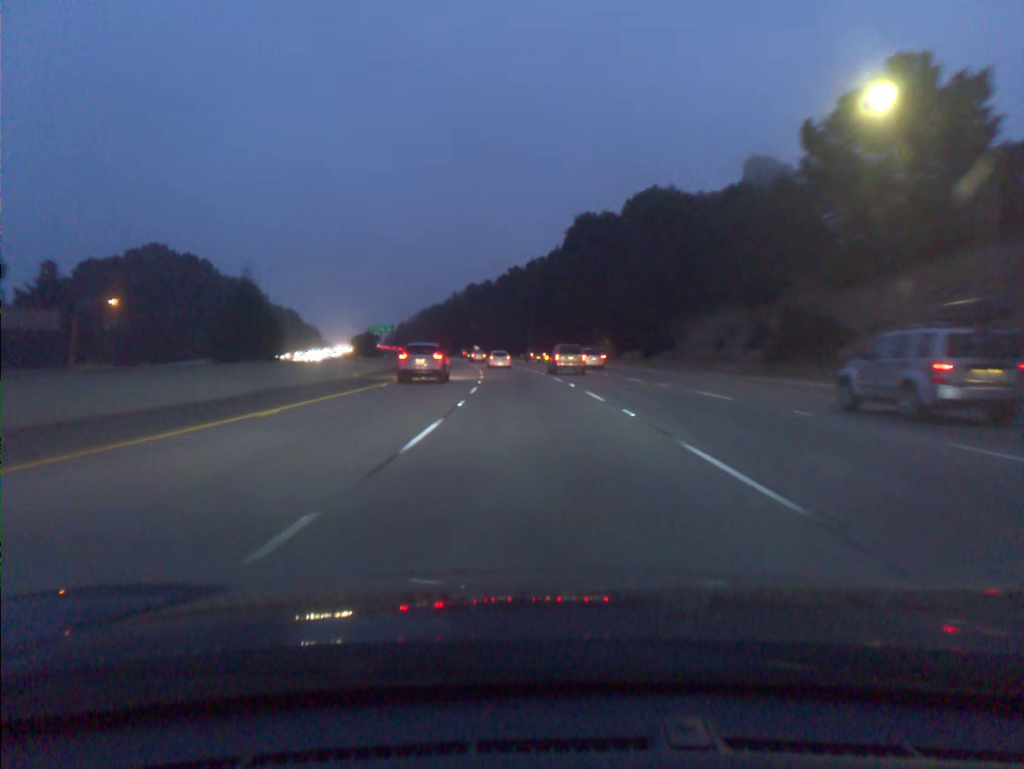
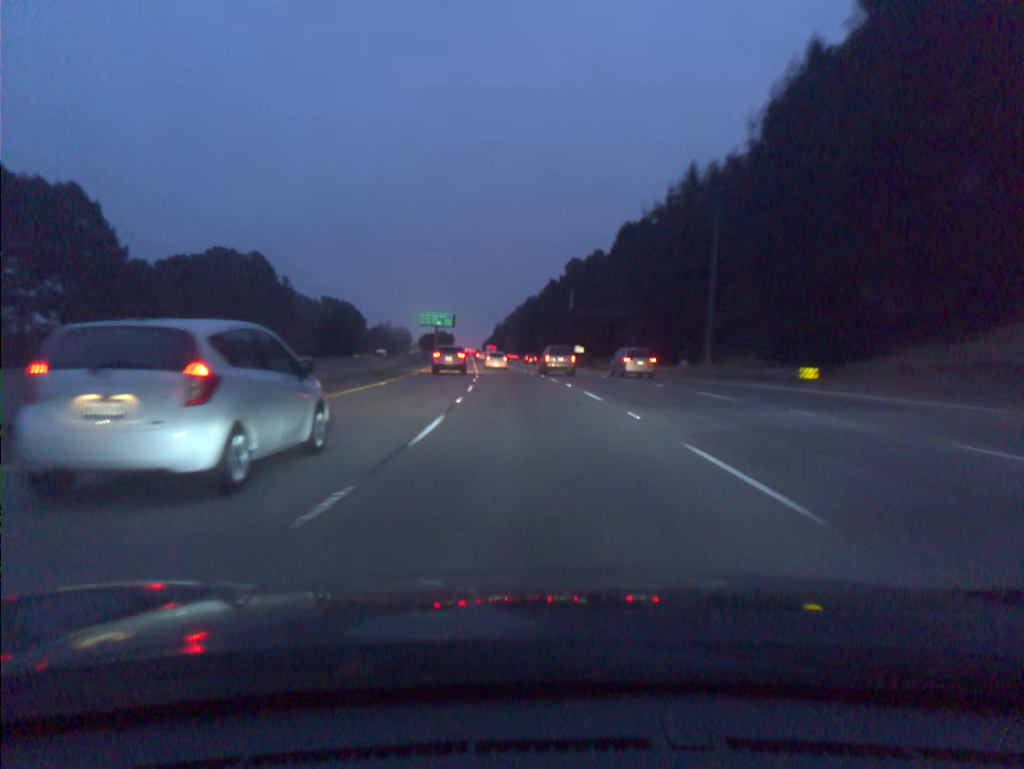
(-5.8, +87.0) m; -8°
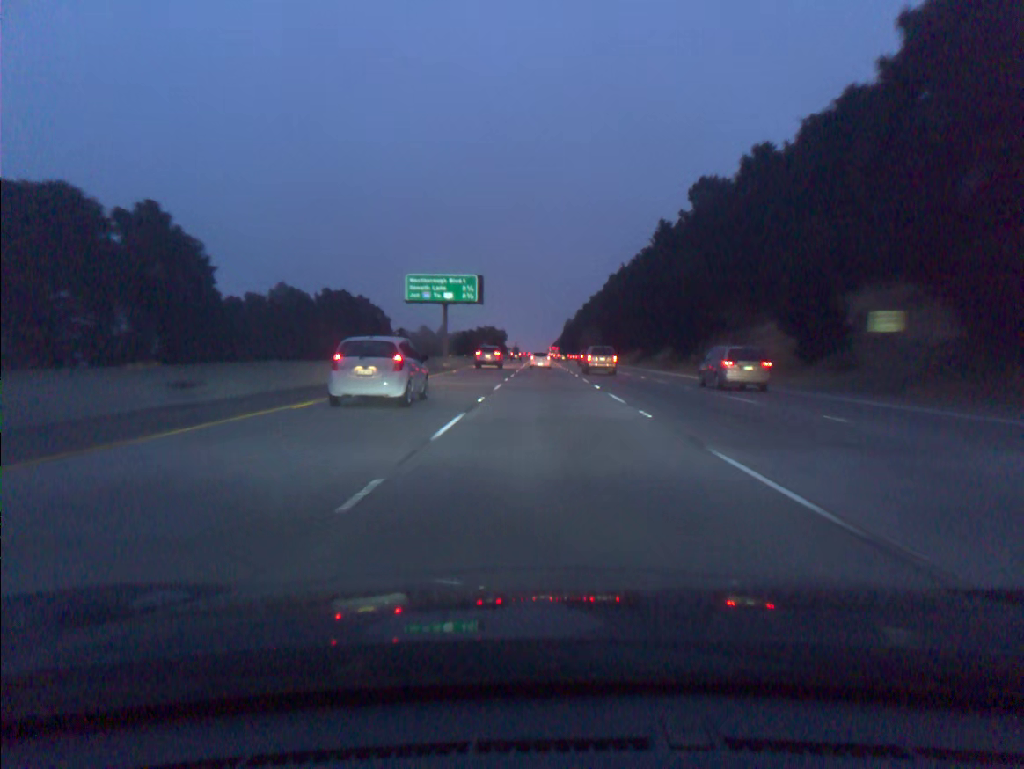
(-5.2, +87.0) m; -5°
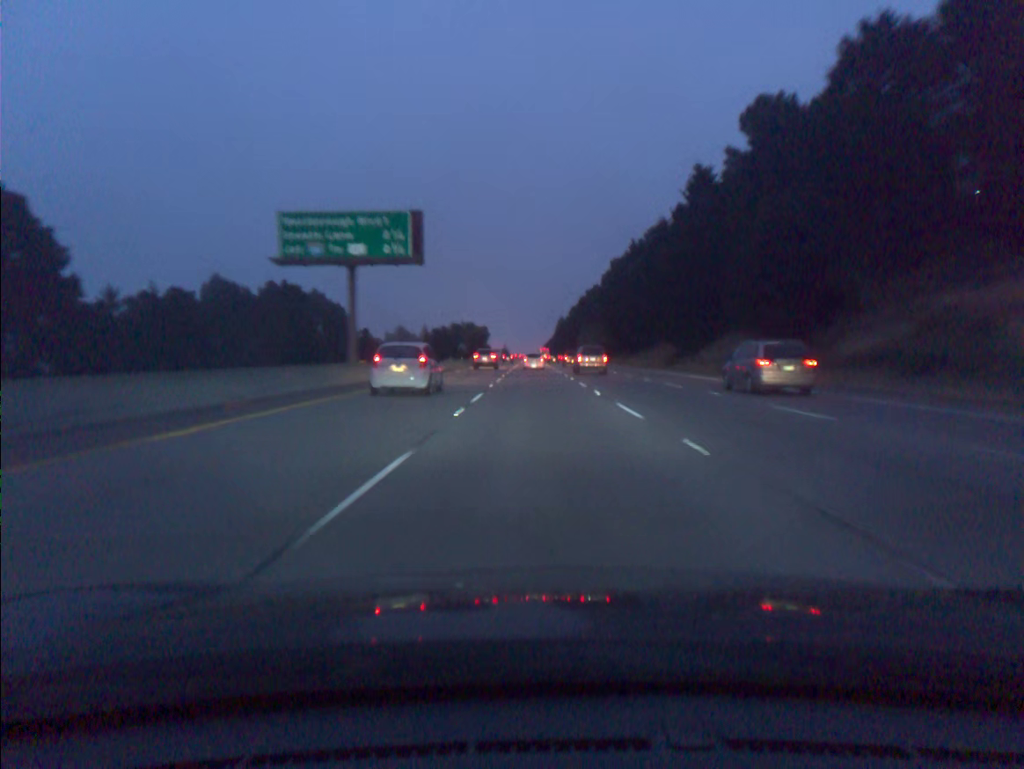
(+0.2, +34.9) m; +1°
